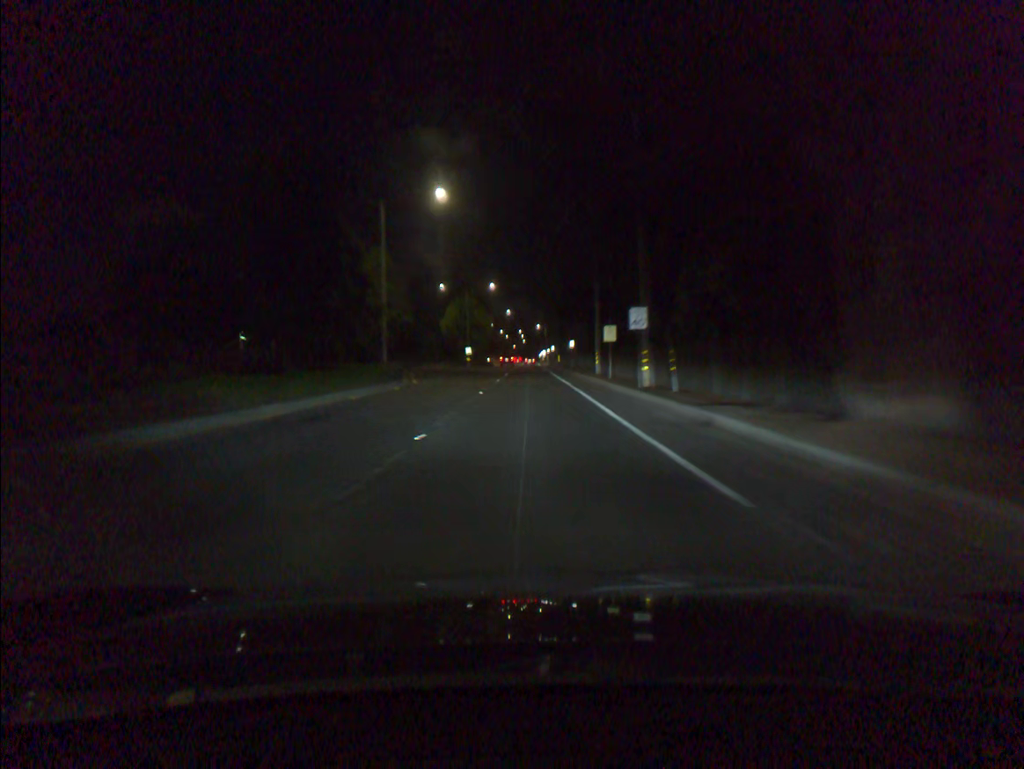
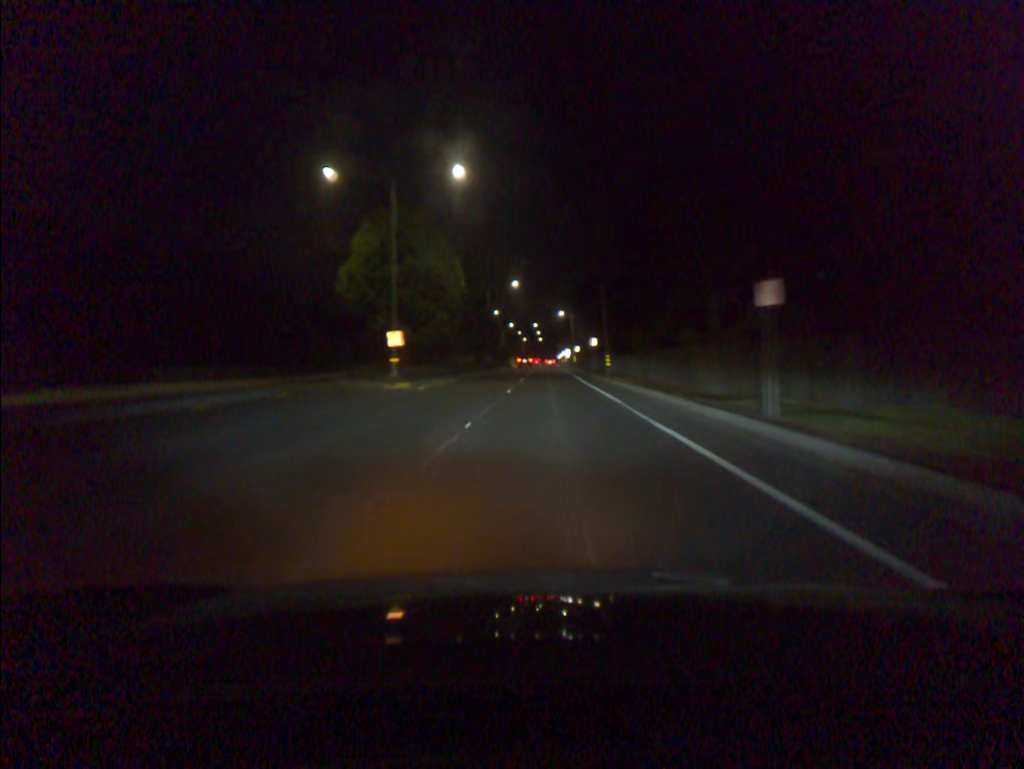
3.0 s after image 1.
(-0.7, +56.7) m; -1°
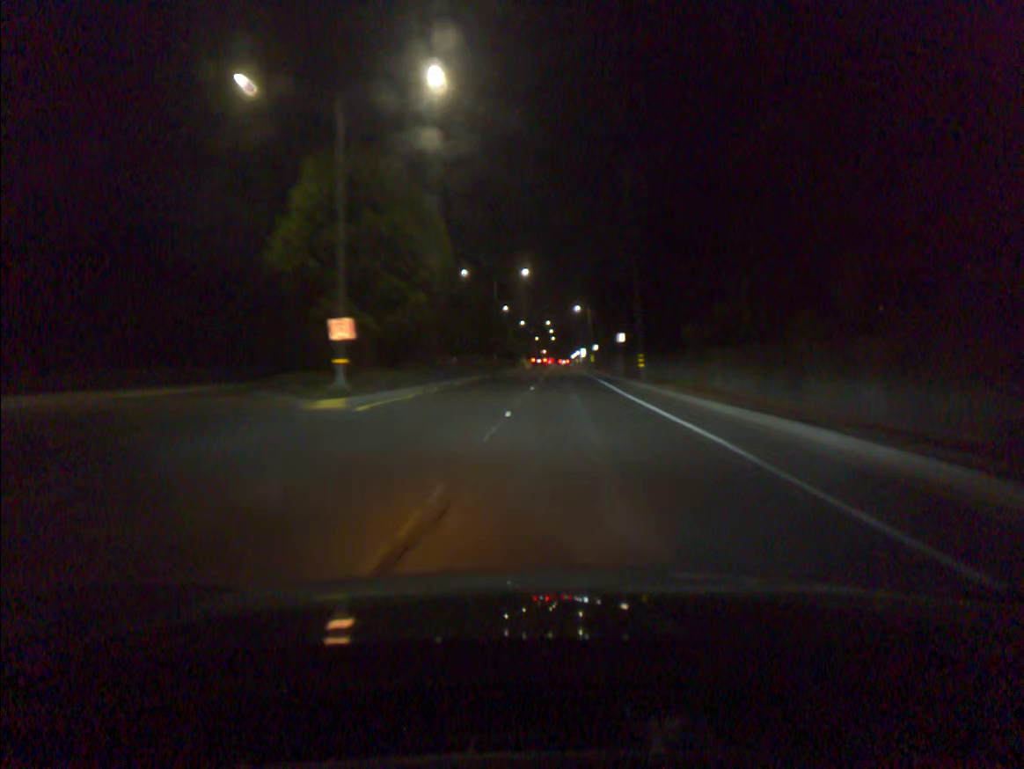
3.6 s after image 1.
(-0.1, +11.8) m; -1°
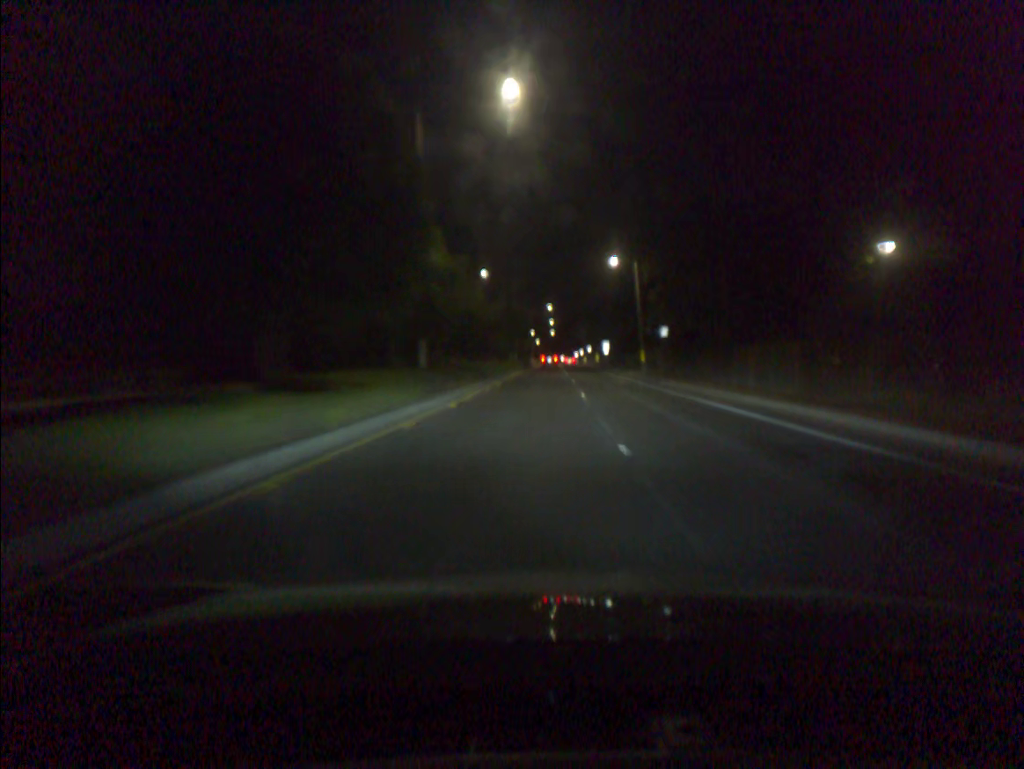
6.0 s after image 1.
(-0.2, +50.5) m; +1°
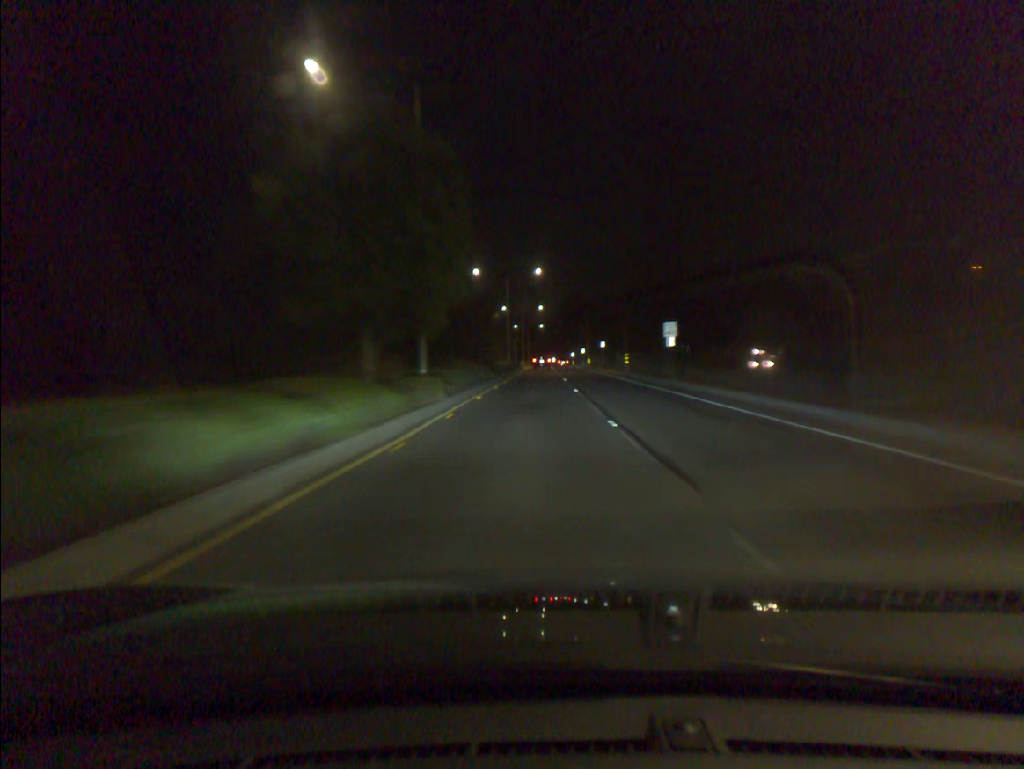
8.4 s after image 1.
(+0.9, +54.3) m; +1°
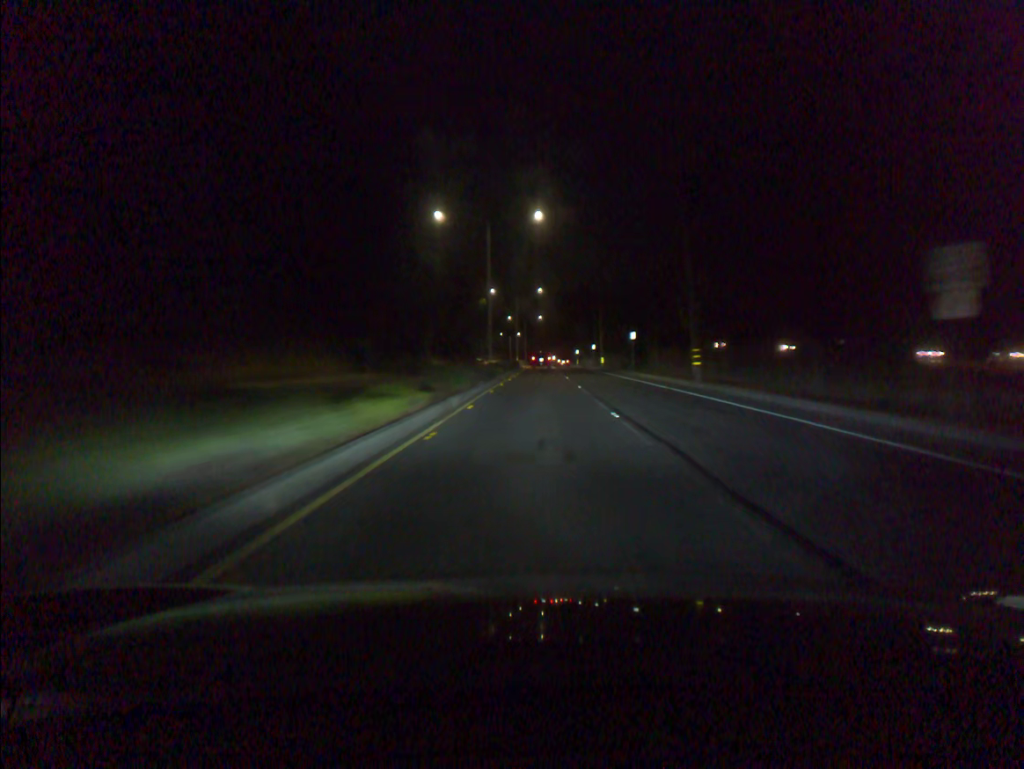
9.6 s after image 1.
(0.0, +27.8) m; 0°
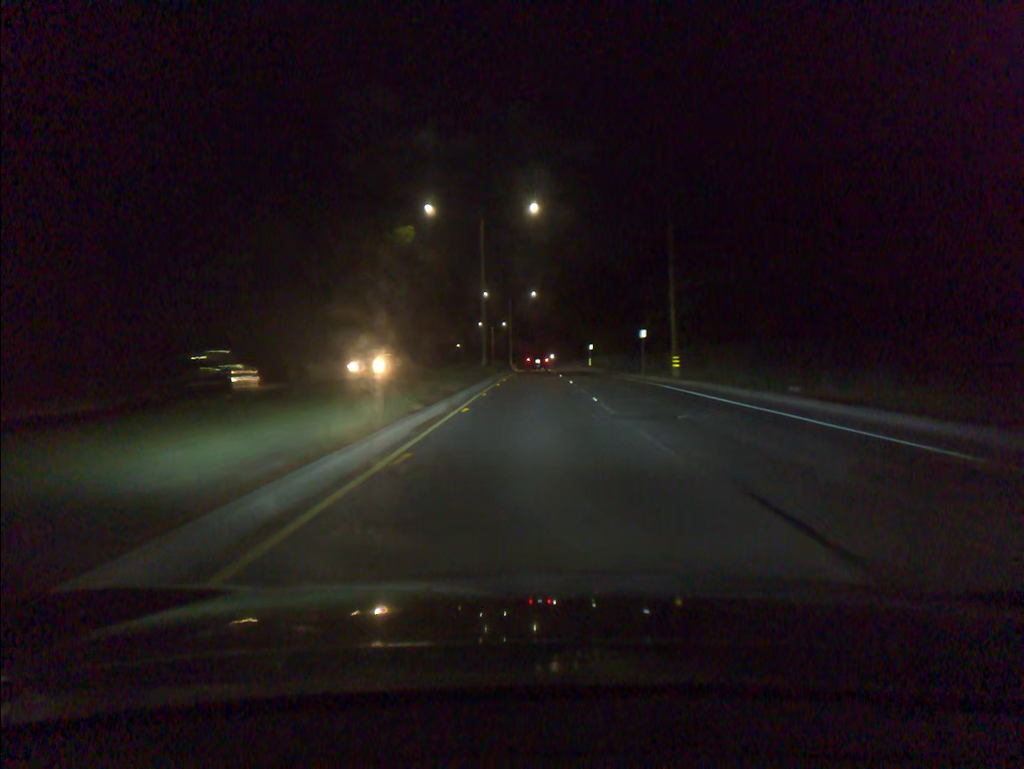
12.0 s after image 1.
(+0.3, +53.5) m; +1°
